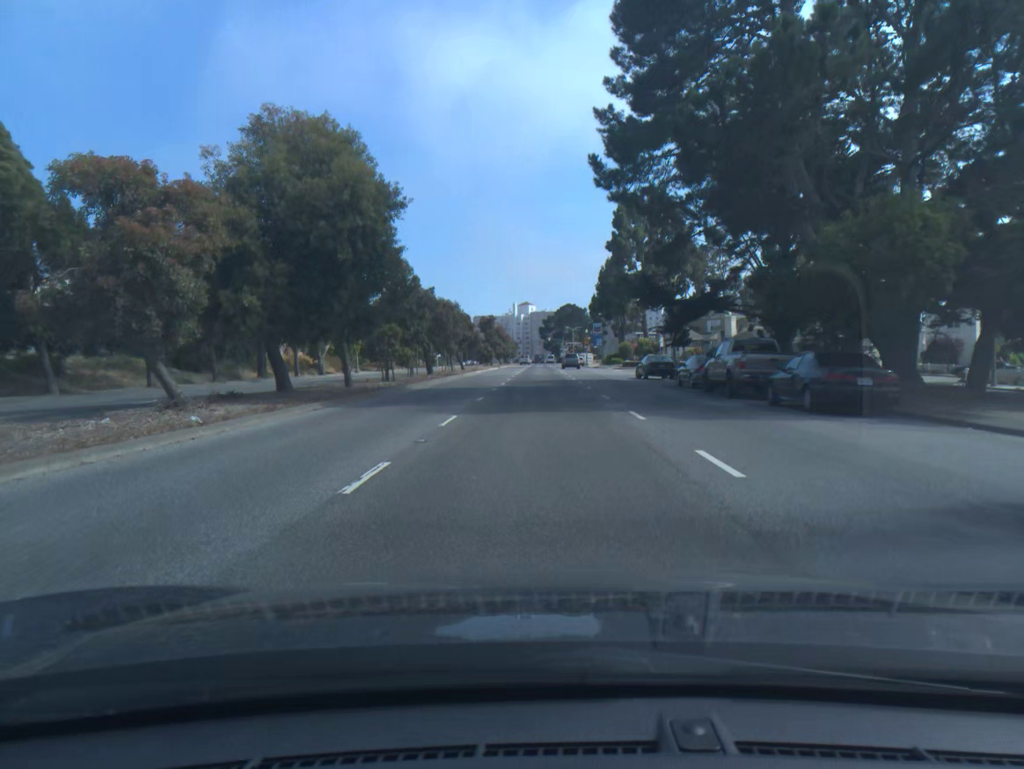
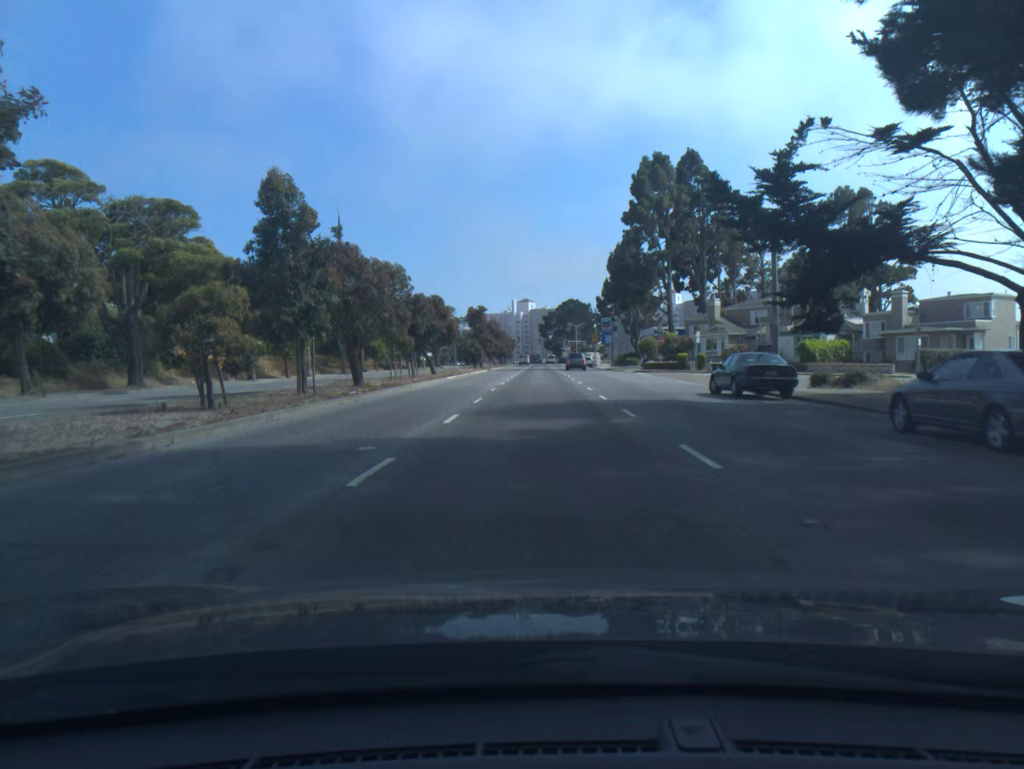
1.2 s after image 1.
(0.0, +21.2) m; 0°
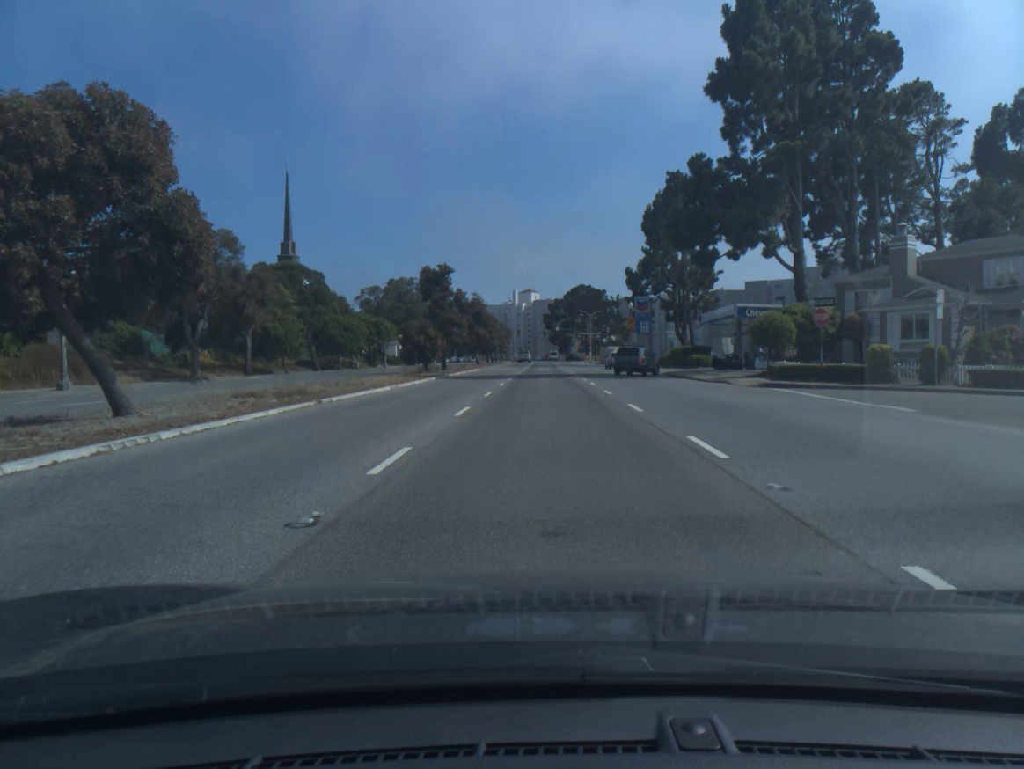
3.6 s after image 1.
(-0.2, +42.1) m; 0°
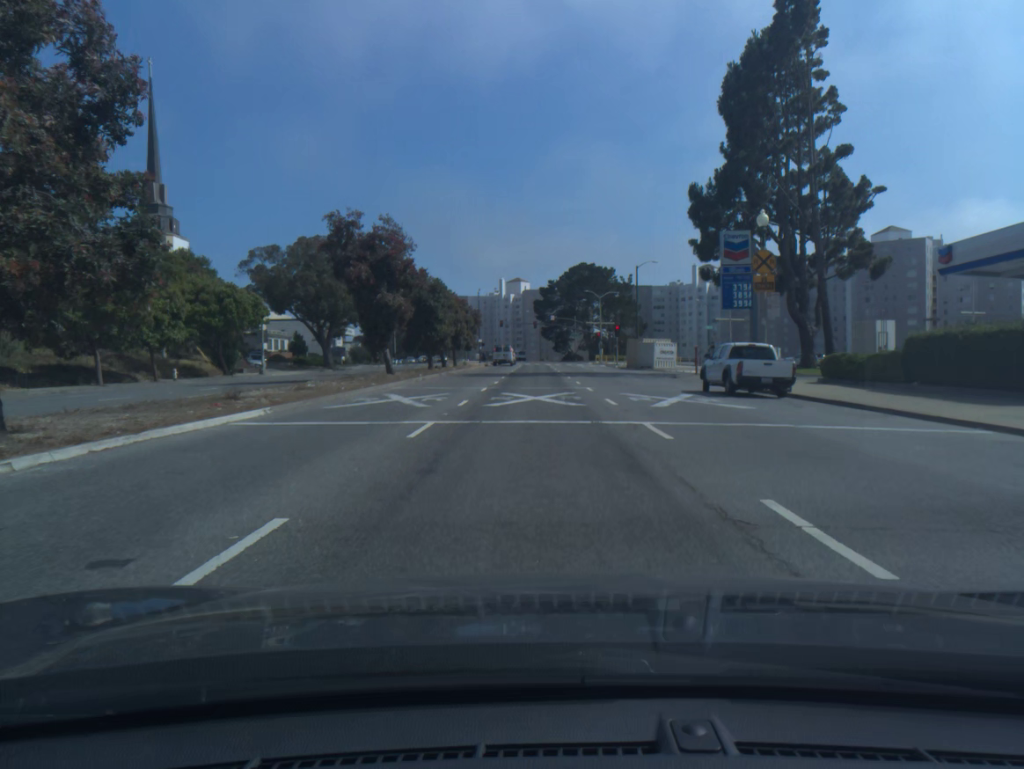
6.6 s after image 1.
(+0.3, +48.4) m; +1°
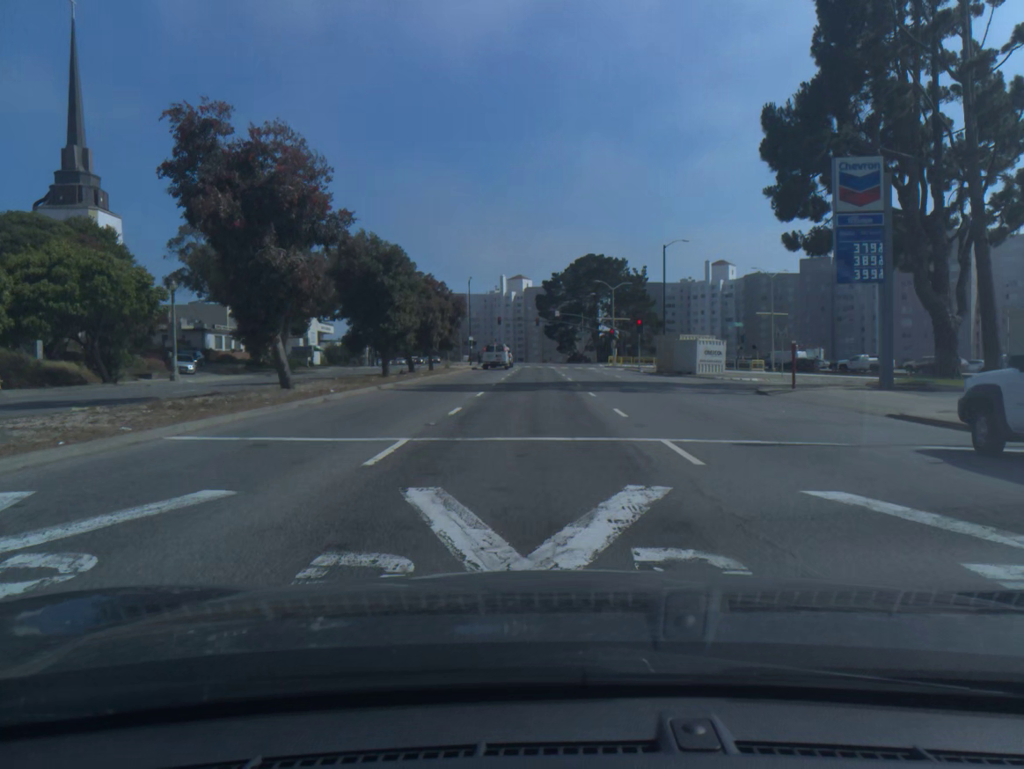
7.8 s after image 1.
(0.0, +17.3) m; 0°
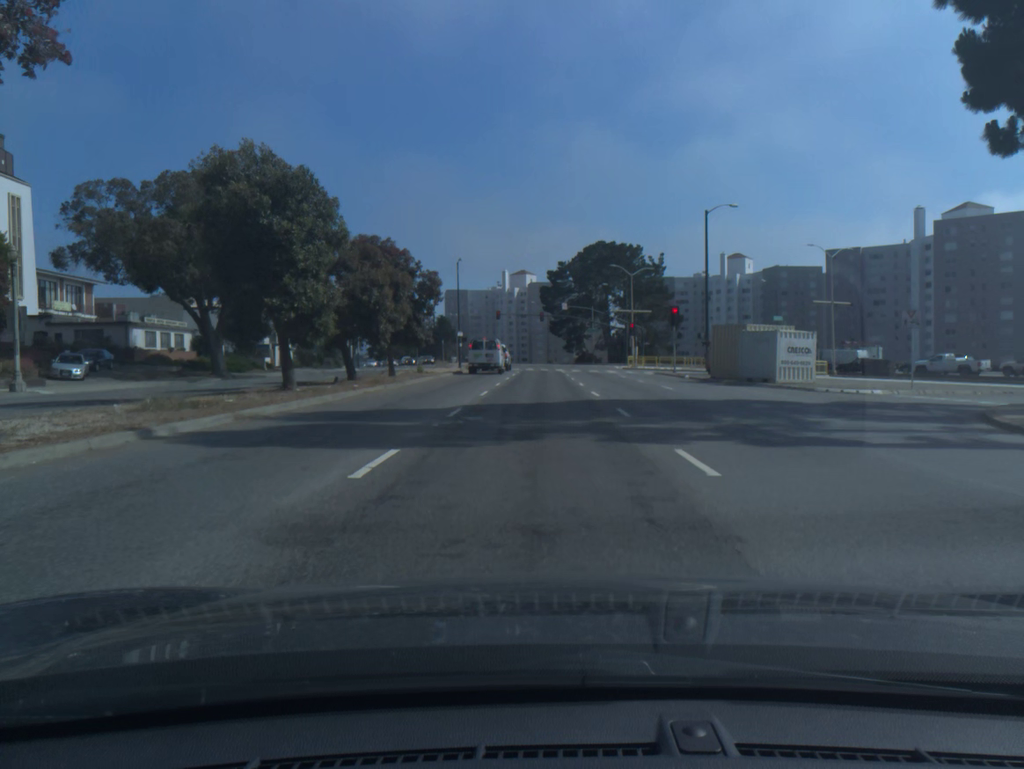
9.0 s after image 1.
(-0.1, +16.0) m; 0°
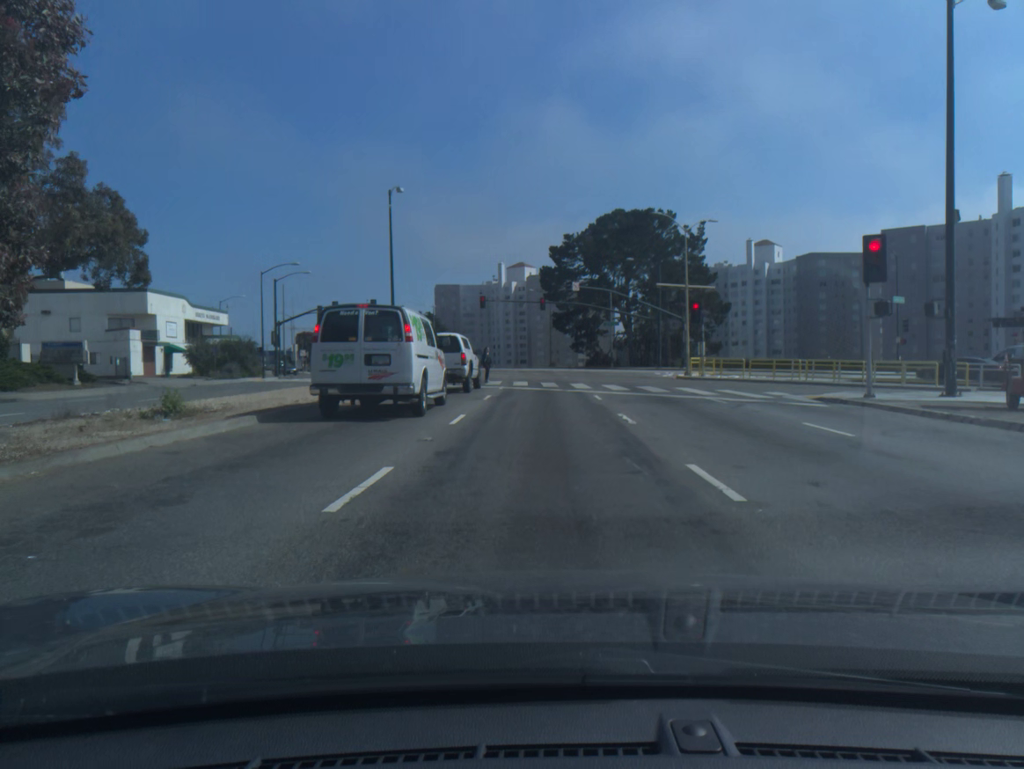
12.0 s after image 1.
(0.0, +32.0) m; 0°
